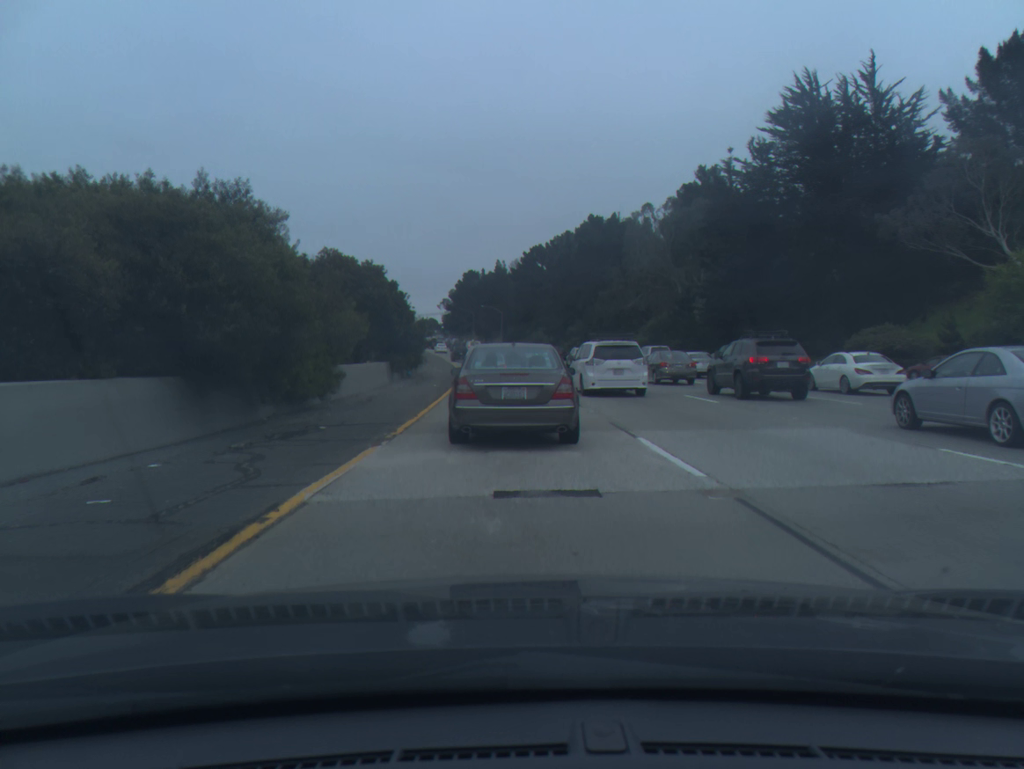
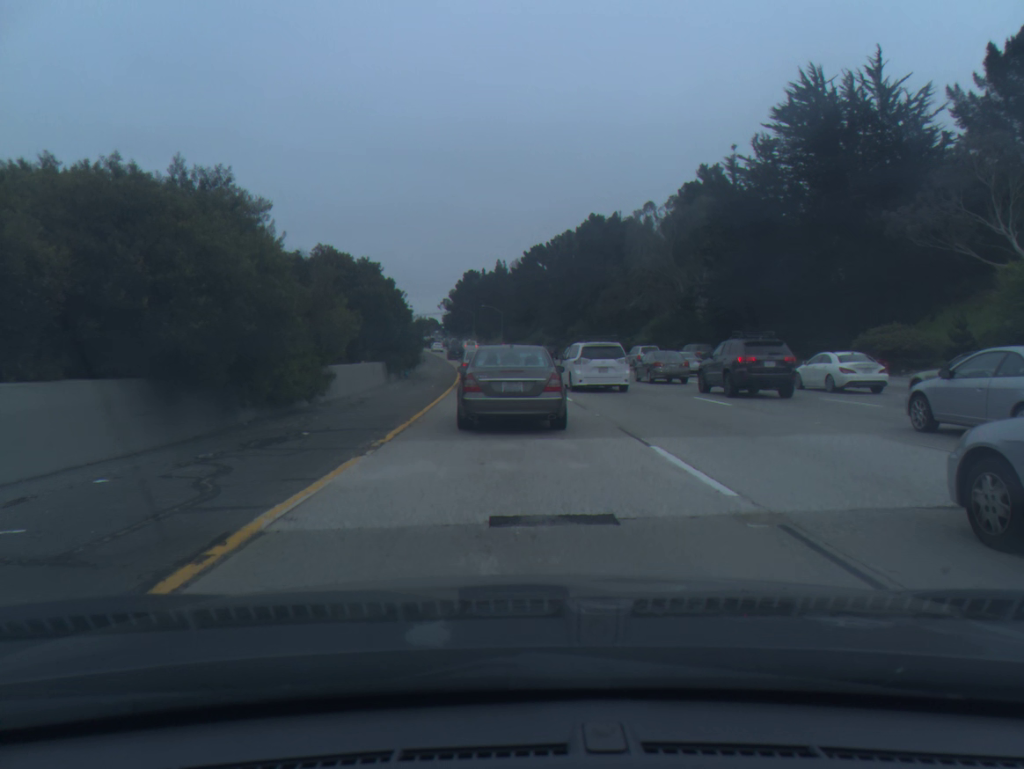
(0.0, +1.1) m; 0°
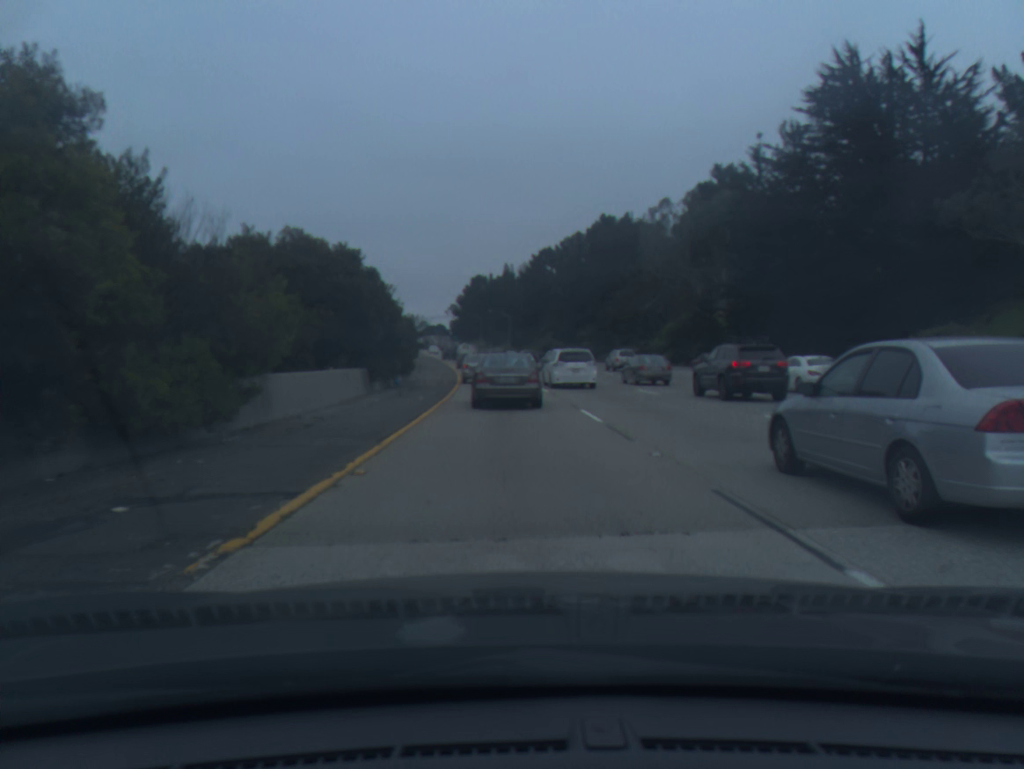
(0.0, +6.1) m; 0°
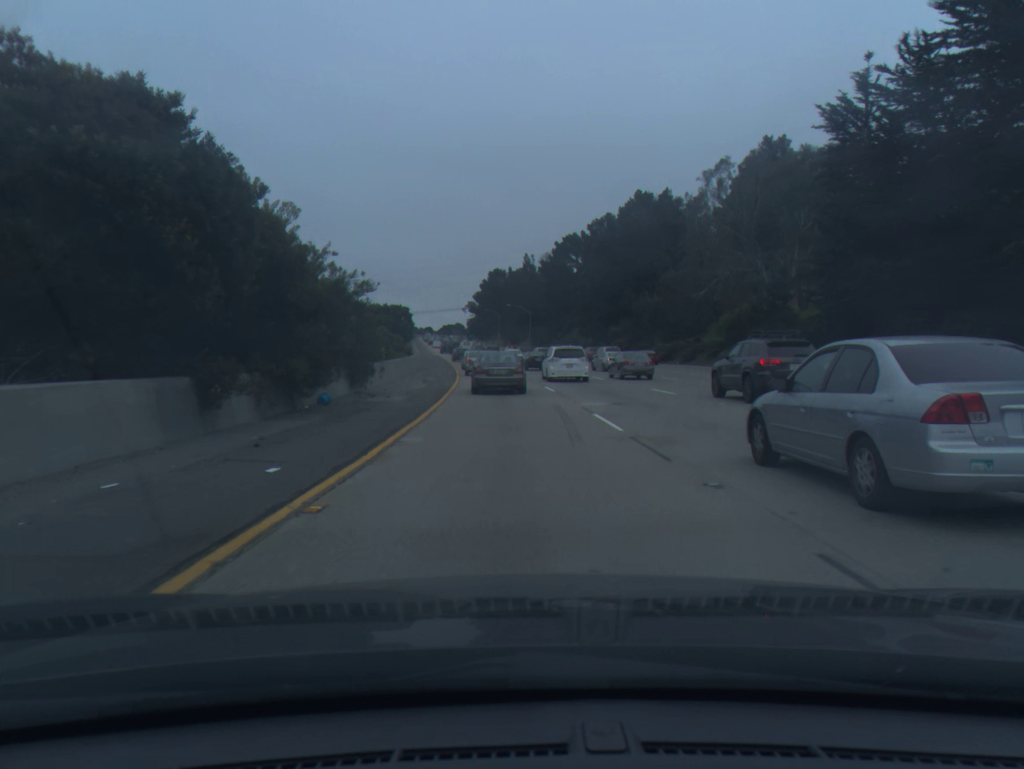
(-0.2, +16.6) m; -1°
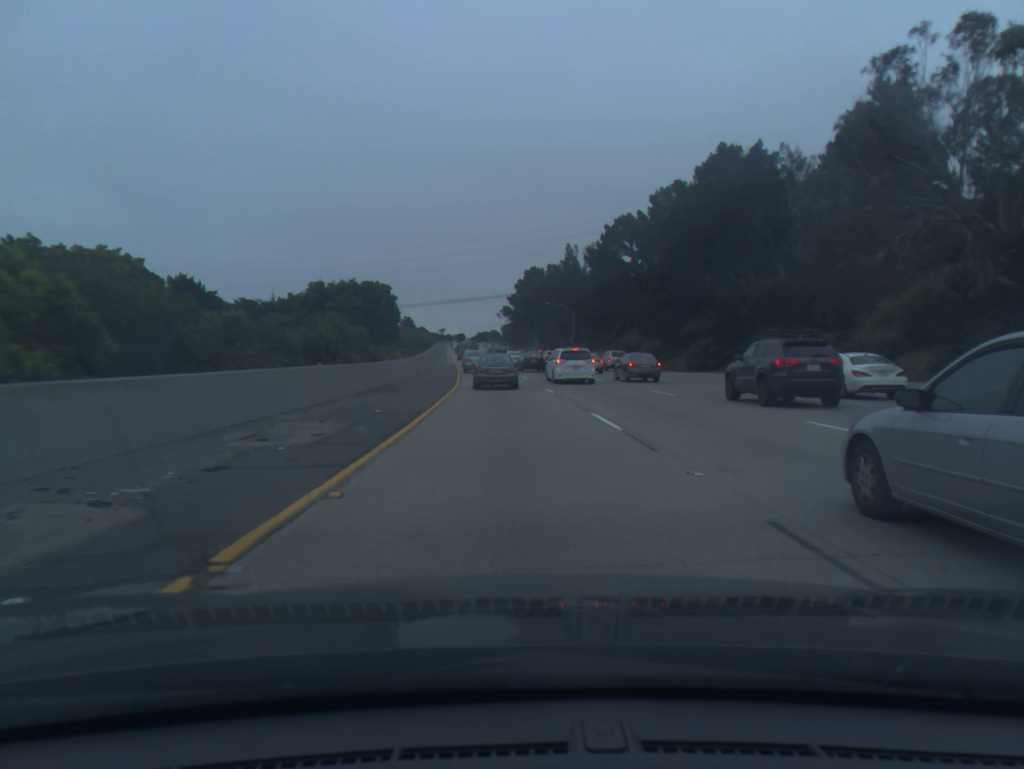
(-0.6, +28.6) m; -3°
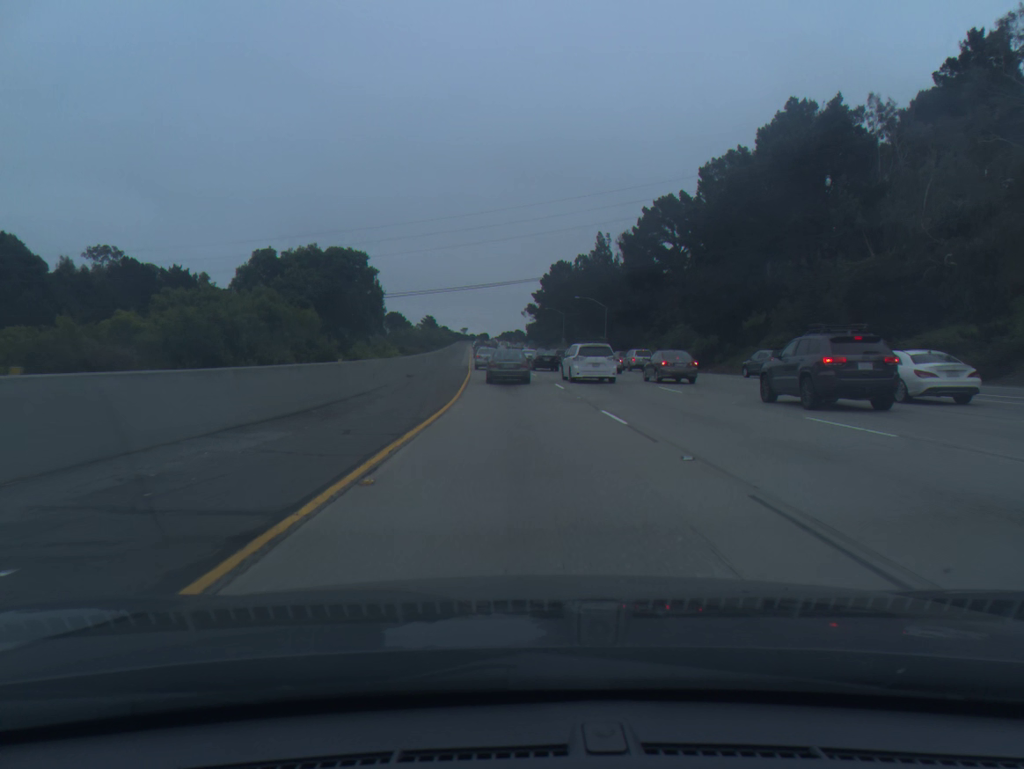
(-0.2, +13.8) m; -2°
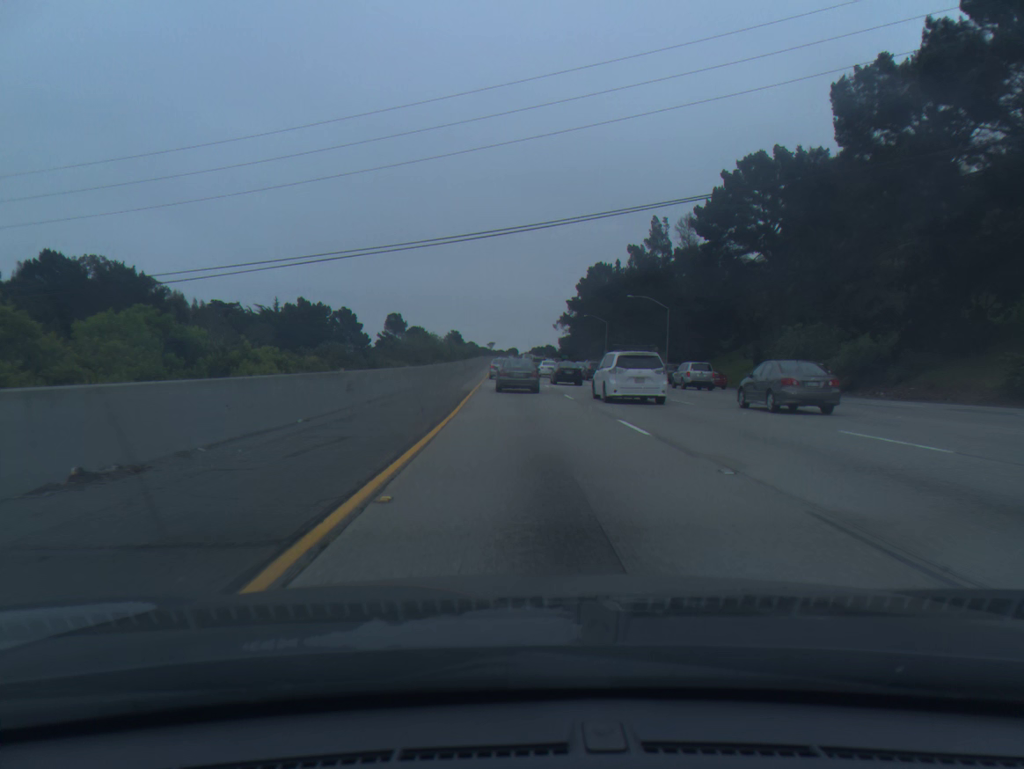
(-0.8, +30.0) m; -2°
